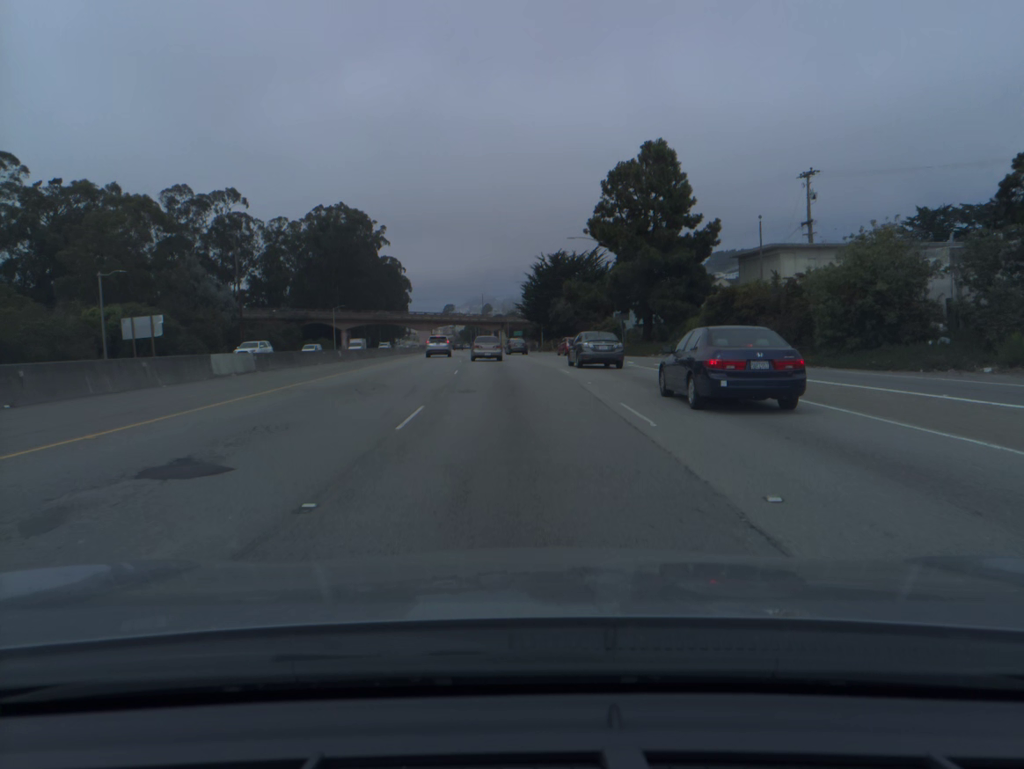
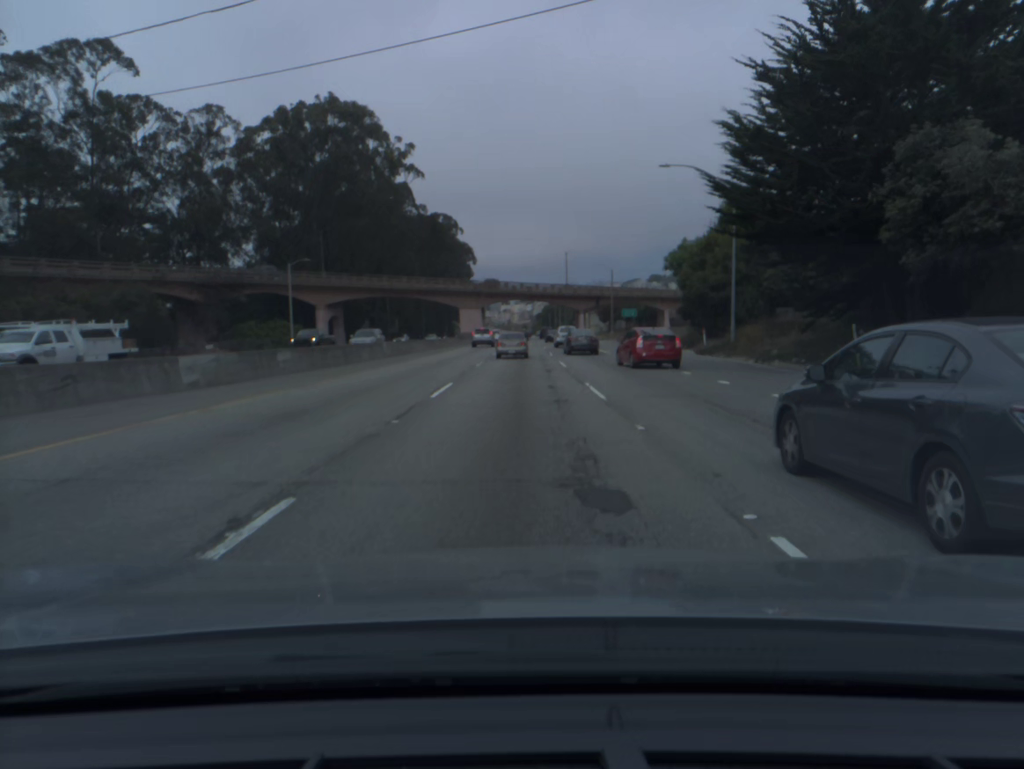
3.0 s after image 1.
(-4.4, +77.0) m; -6°
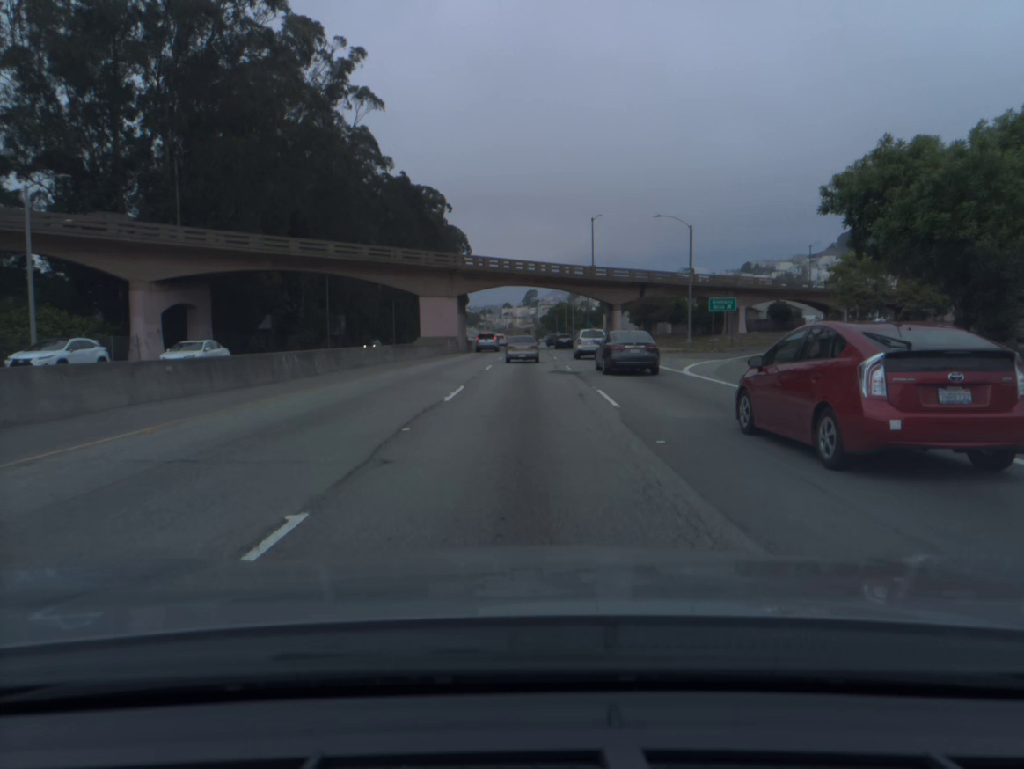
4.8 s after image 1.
(-0.1, +44.7) m; 0°
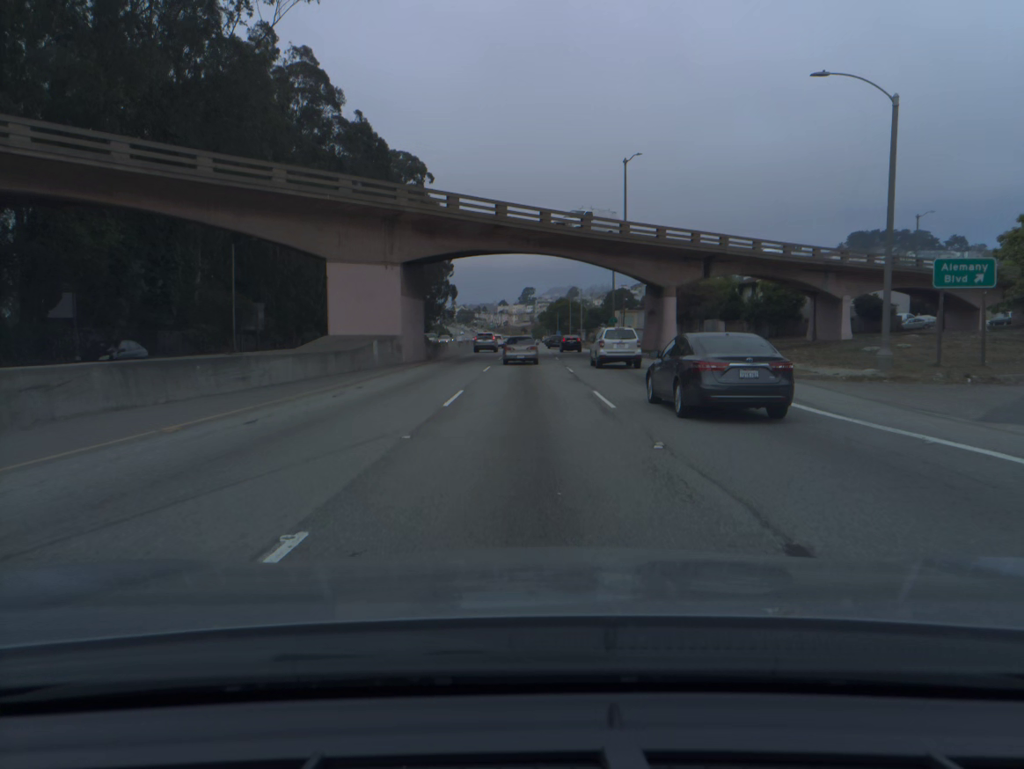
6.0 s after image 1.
(+0.1, +29.9) m; 0°
